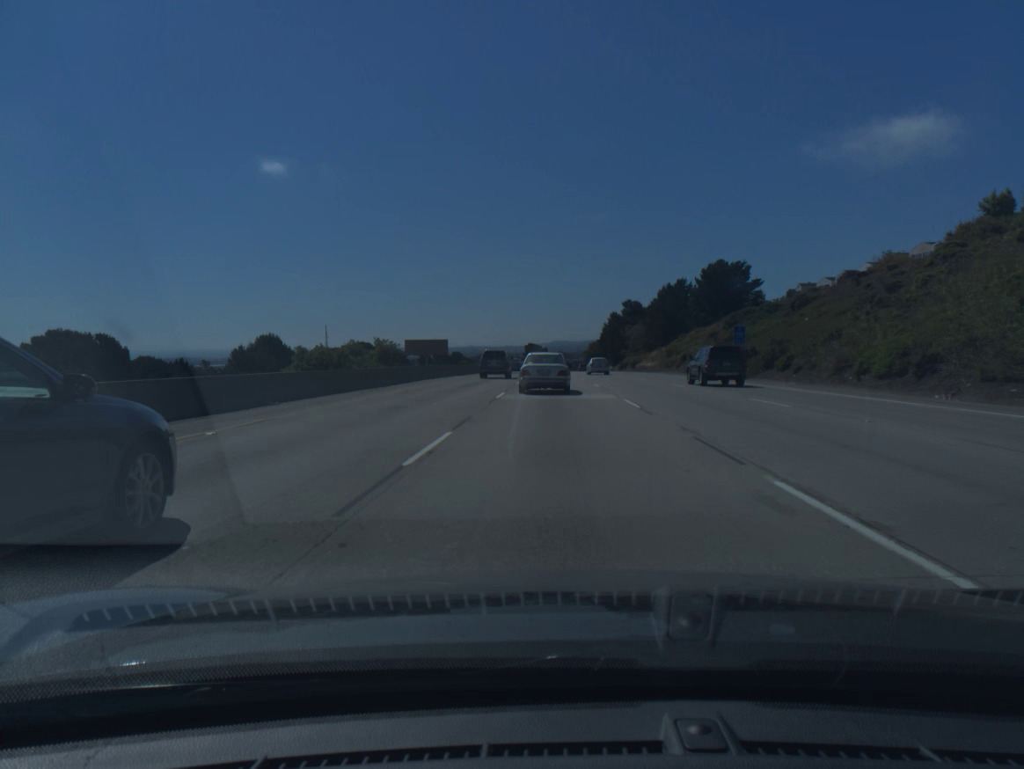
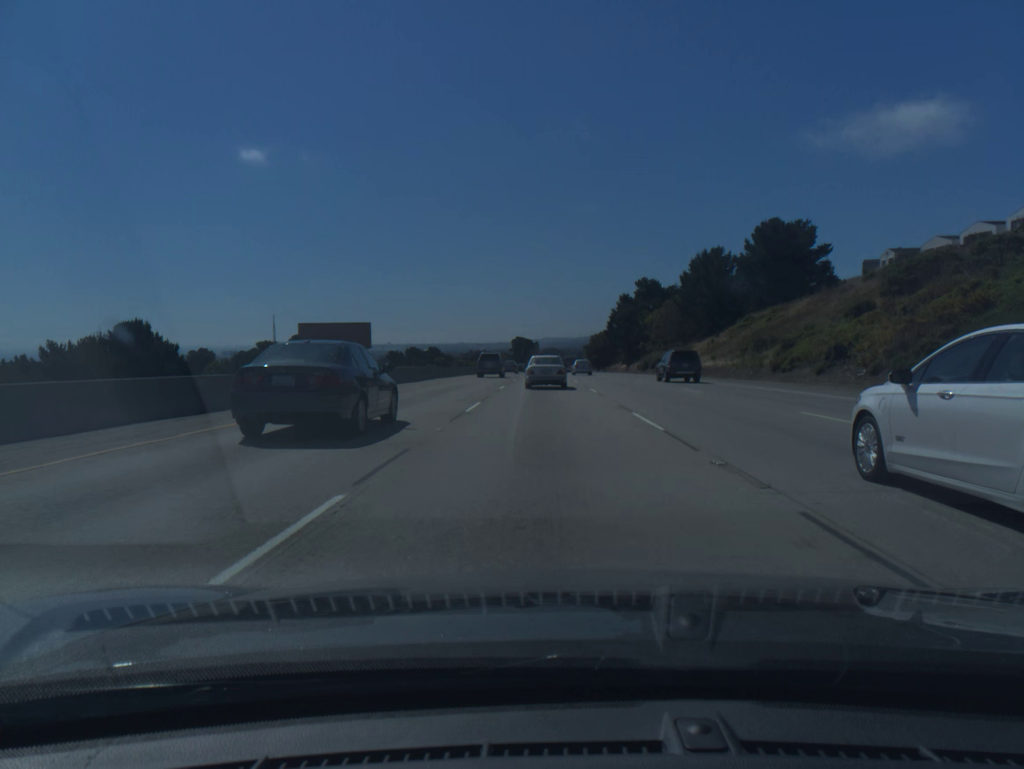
(+0.4, +49.4) m; +1°
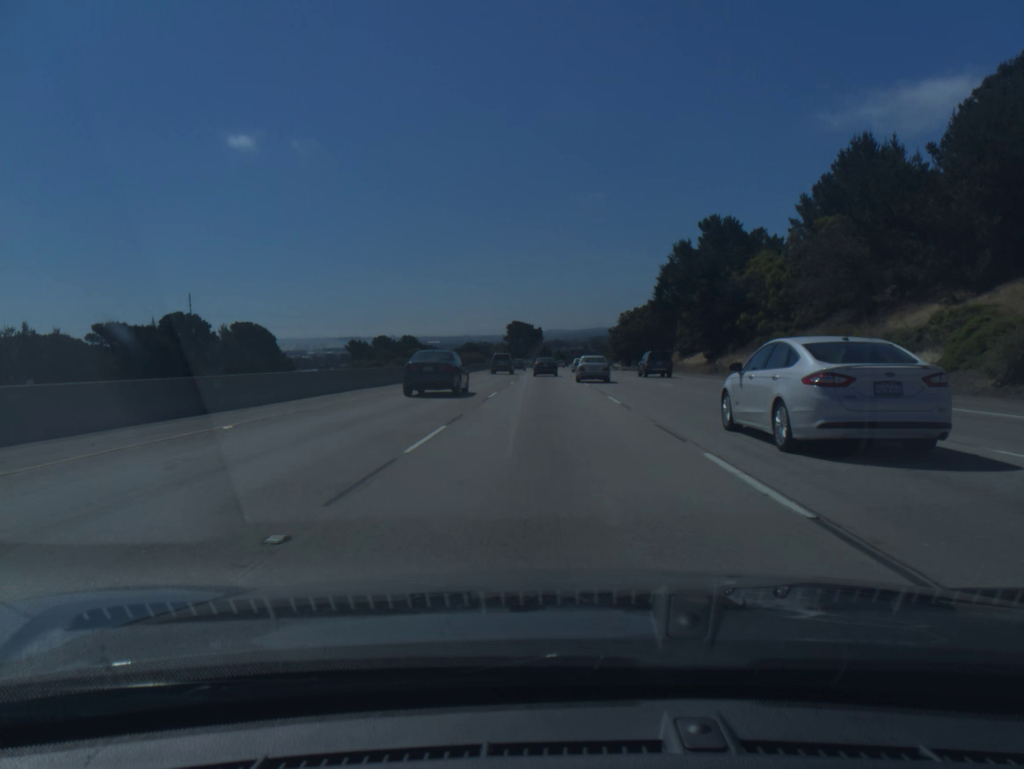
(-0.2, +66.2) m; 0°
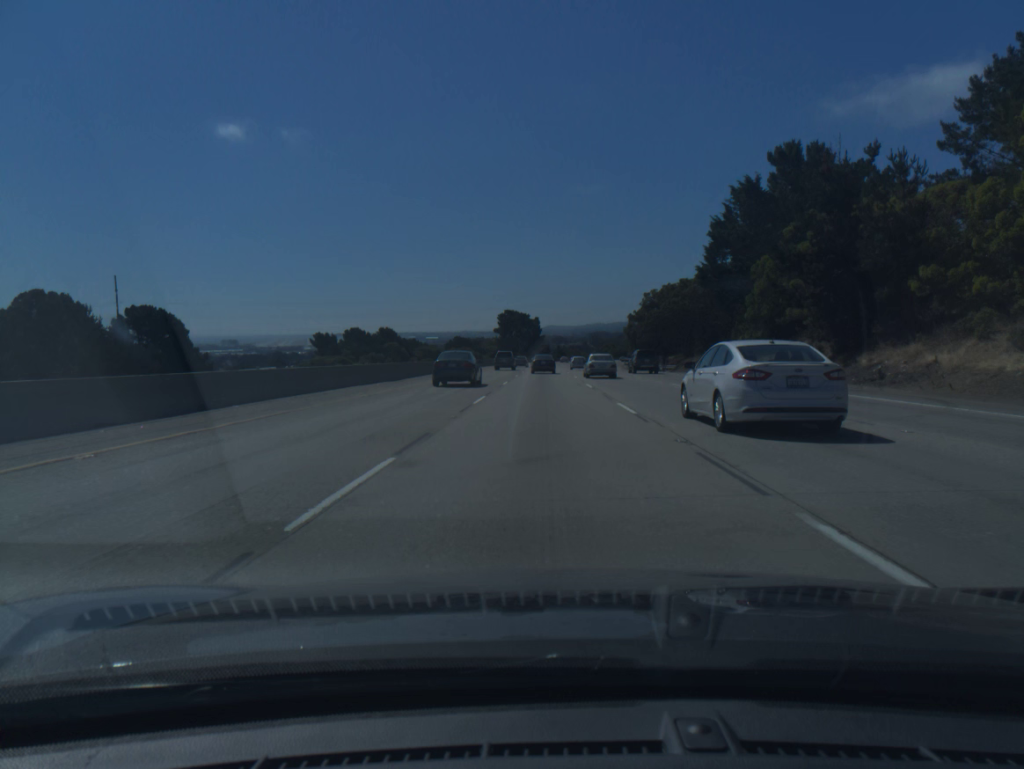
(0.0, +33.3) m; 0°
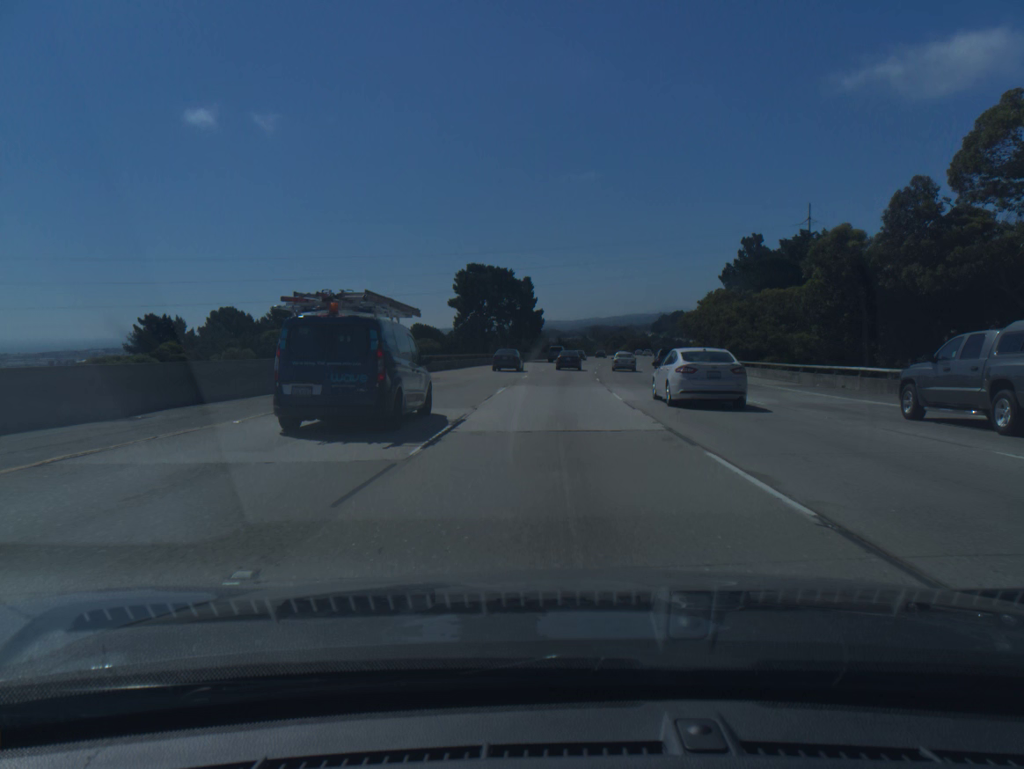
(-0.1, +83.5) m; 0°
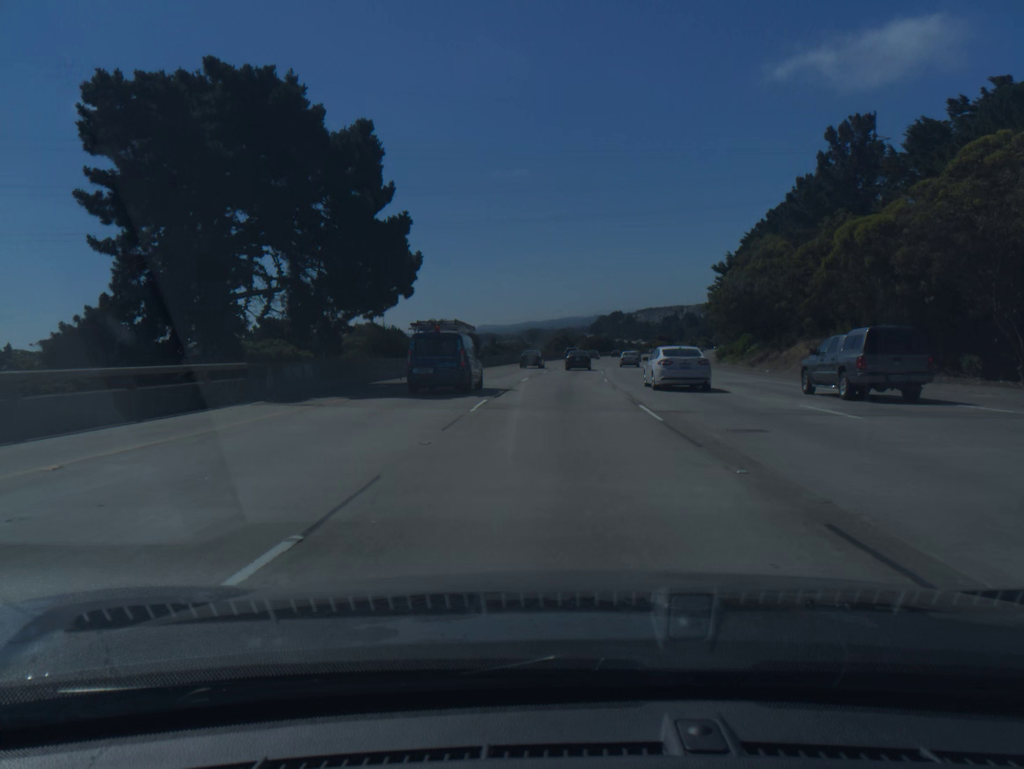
(+2.2, +66.5) m; +4°
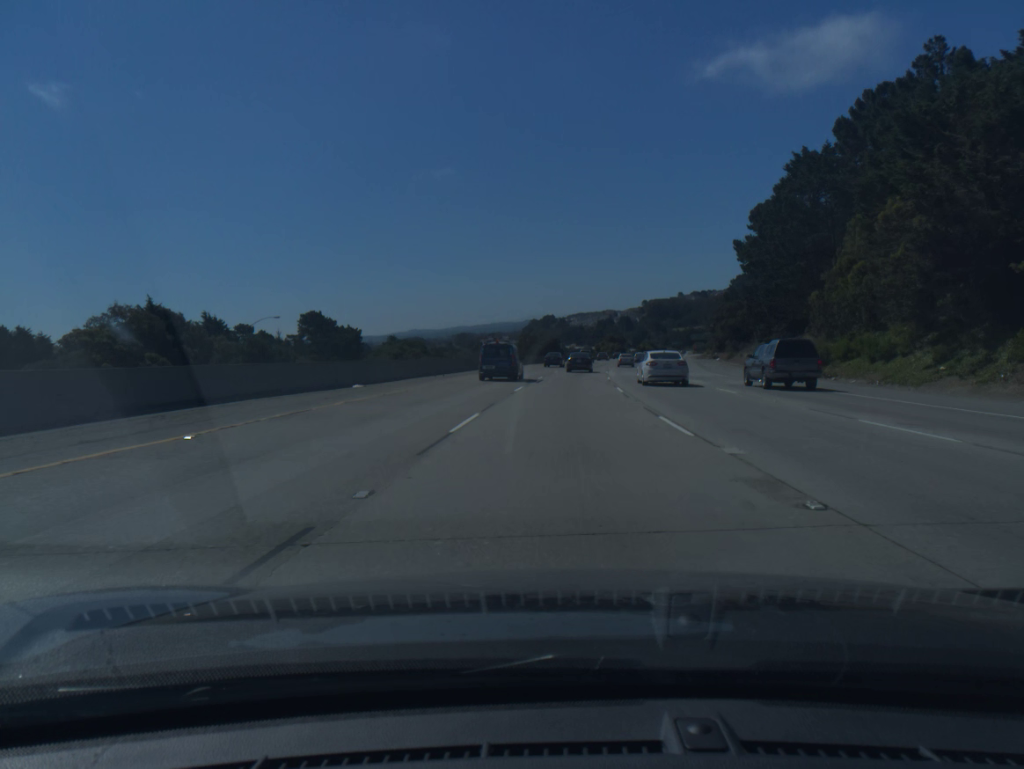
(+2.8, +66.3) m; +5°
